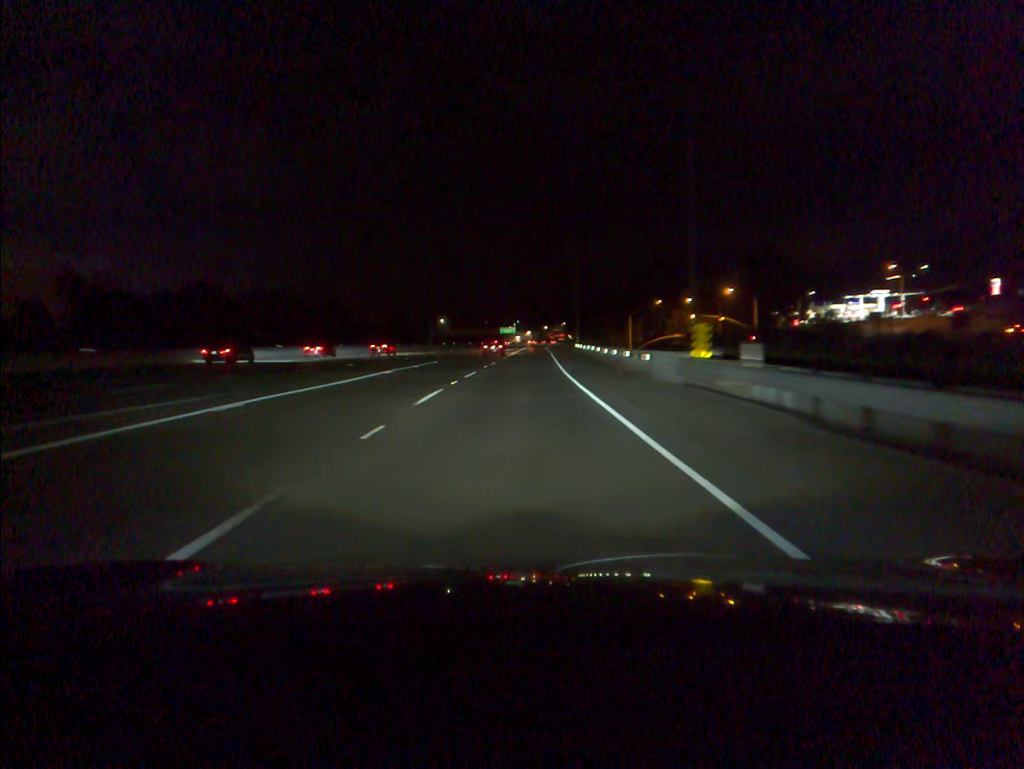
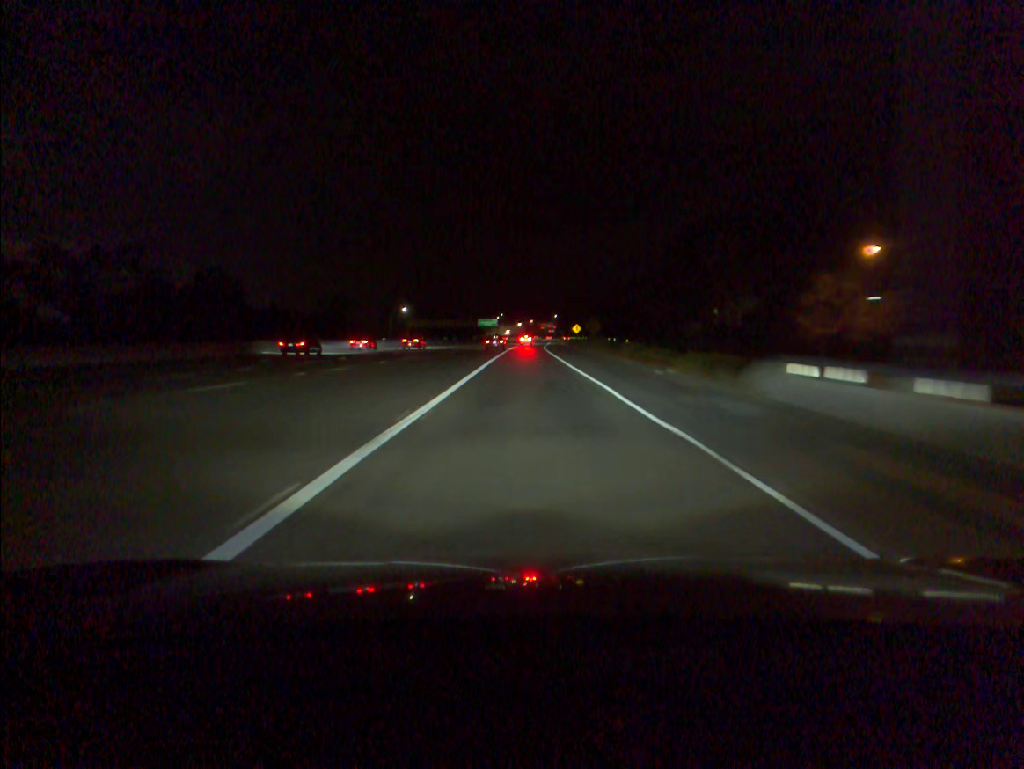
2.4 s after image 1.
(+0.7, +75.6) m; +1°
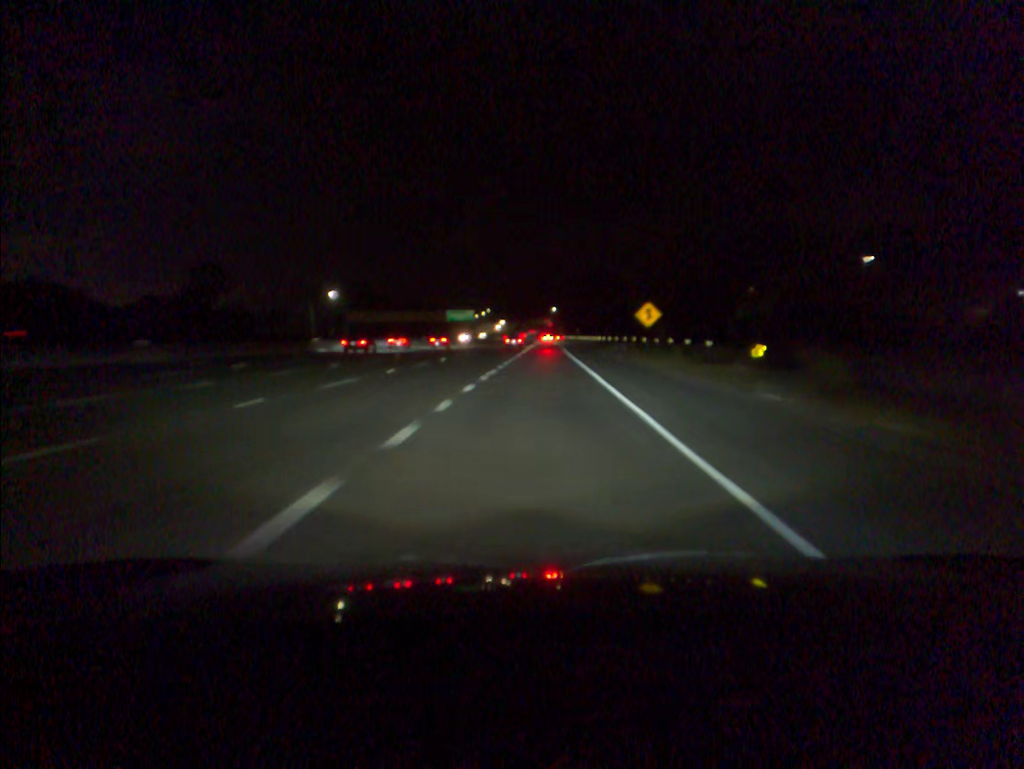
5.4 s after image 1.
(+0.9, +95.7) m; +1°
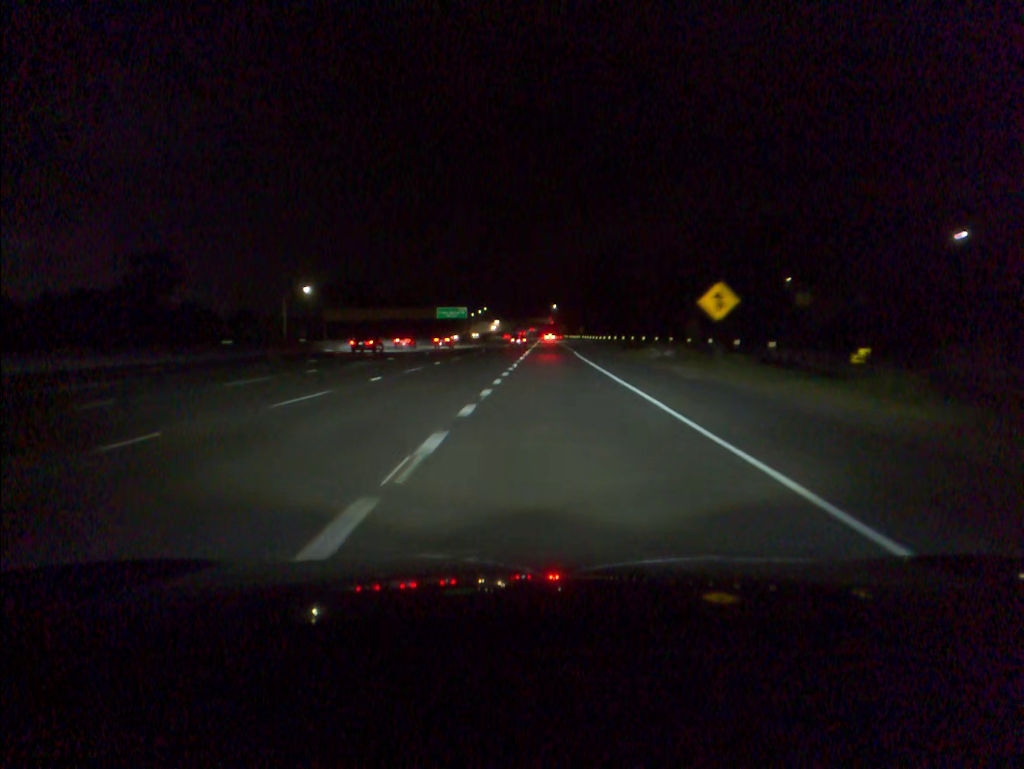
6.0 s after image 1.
(0.0, +19.5) m; 0°
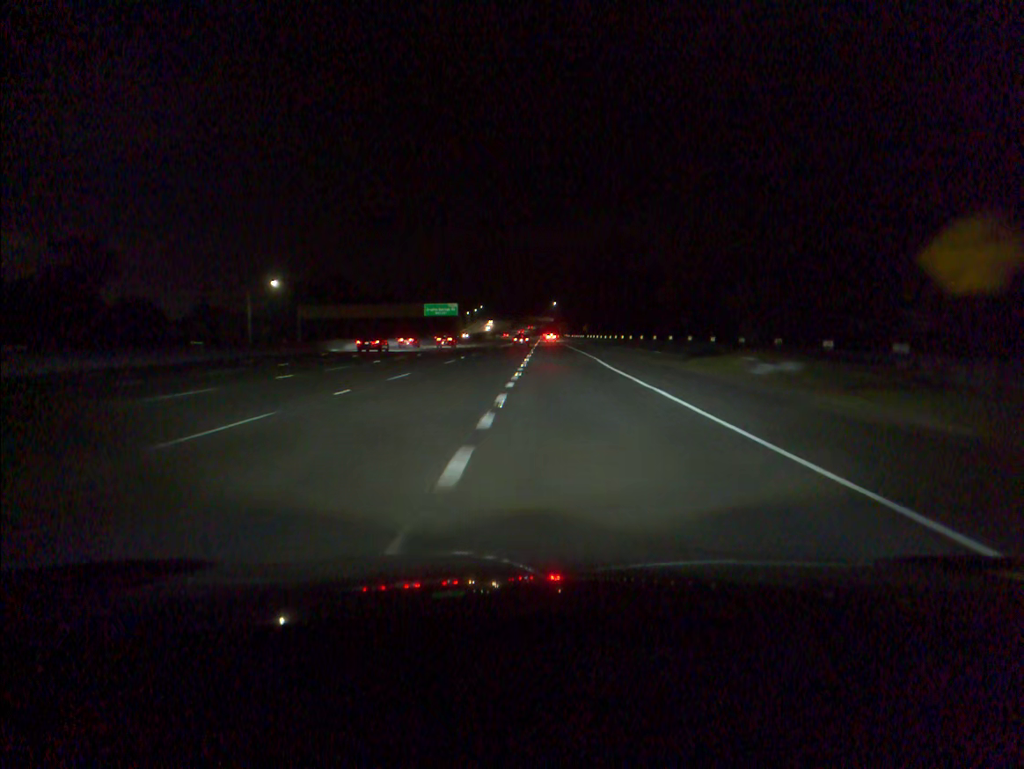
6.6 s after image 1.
(0.0, +19.7) m; 0°
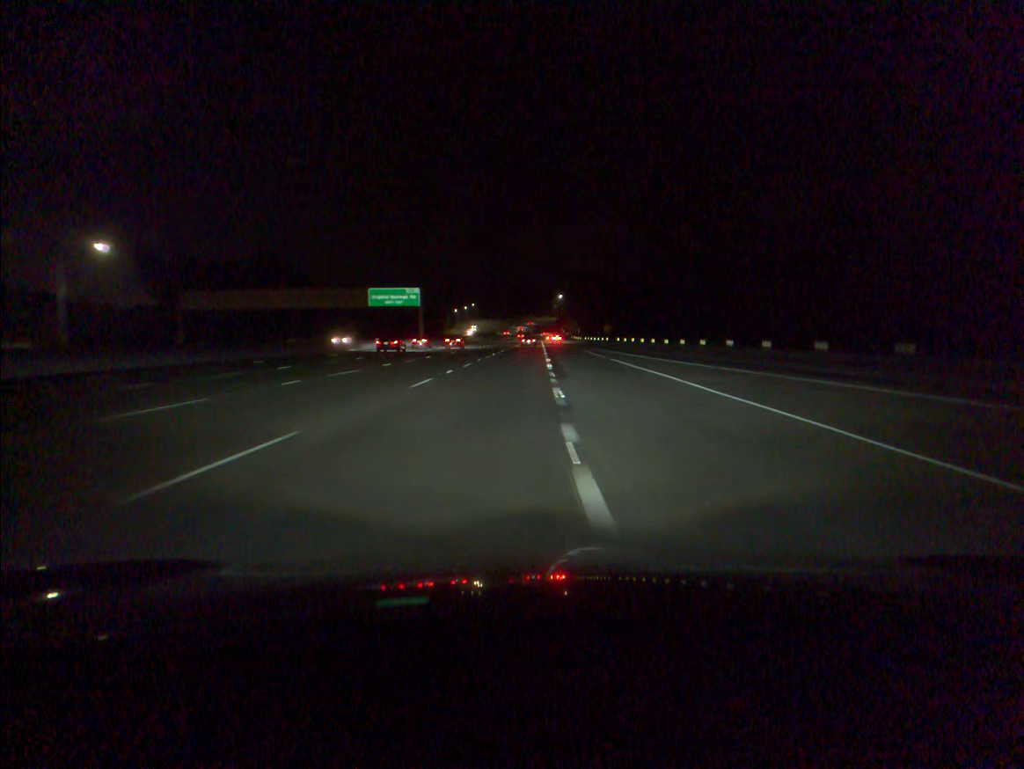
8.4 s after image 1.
(+0.2, +60.1) m; 0°
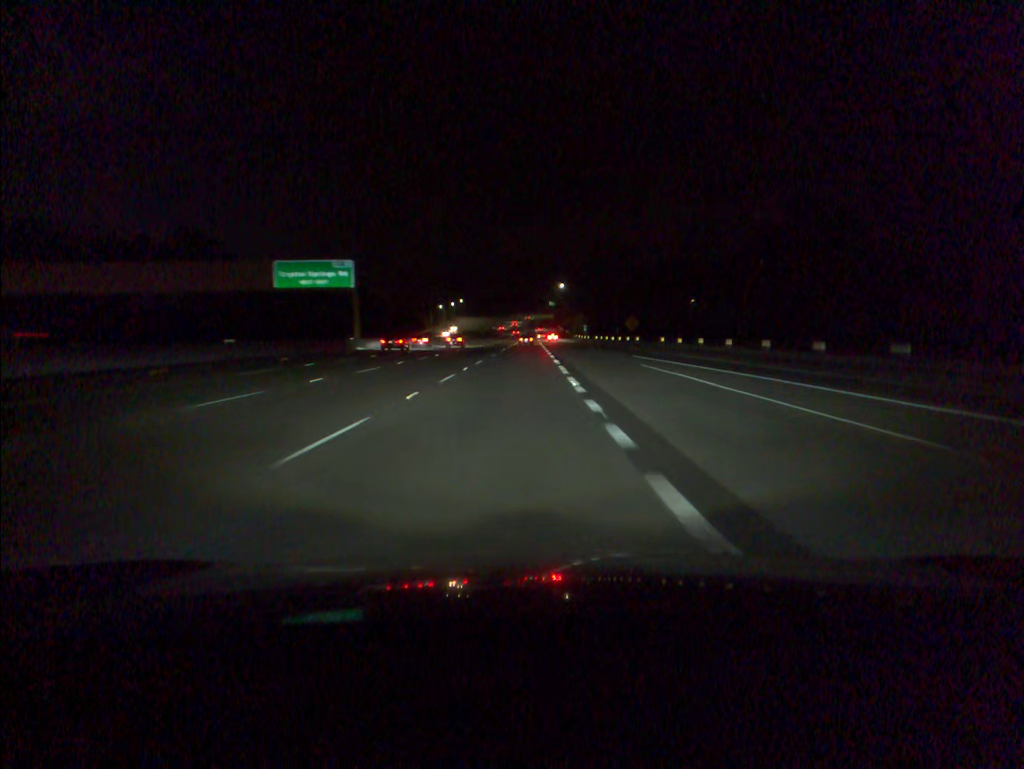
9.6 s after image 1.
(+0.1, +40.9) m; +1°
